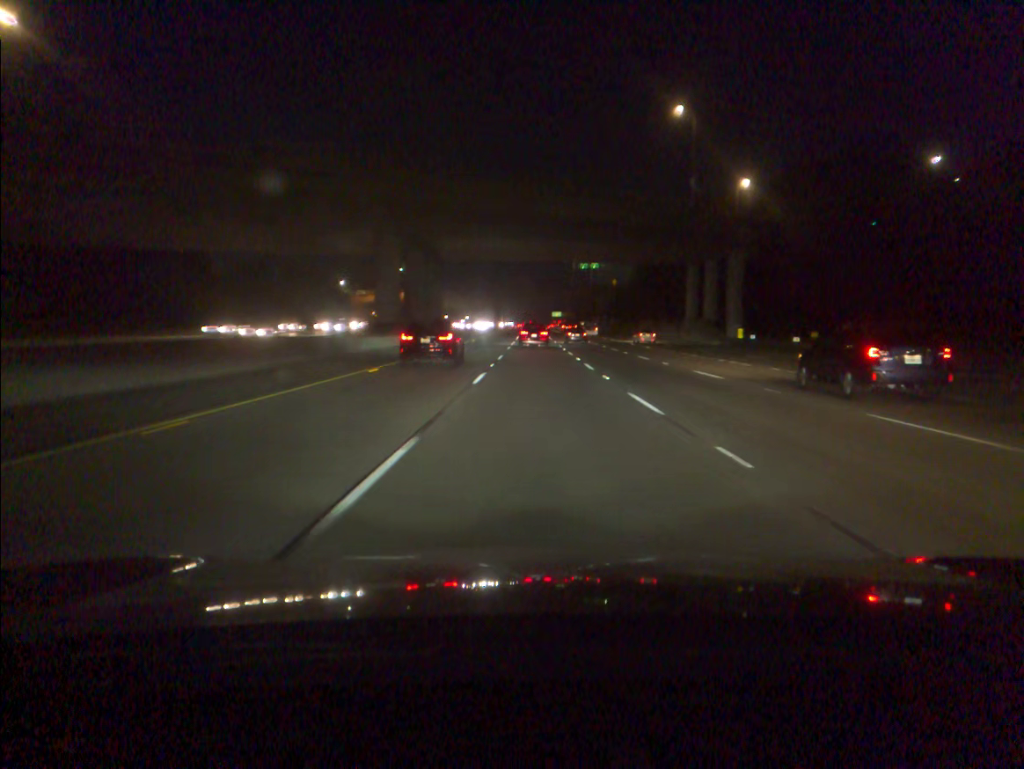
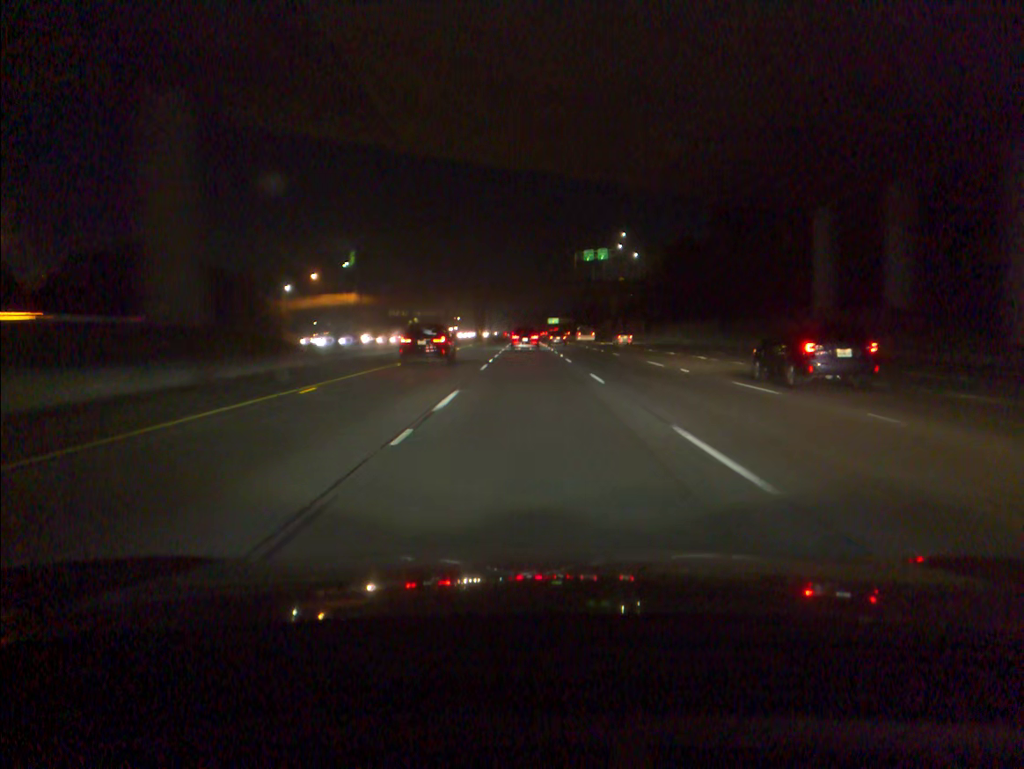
(+0.3, +50.3) m; +1°
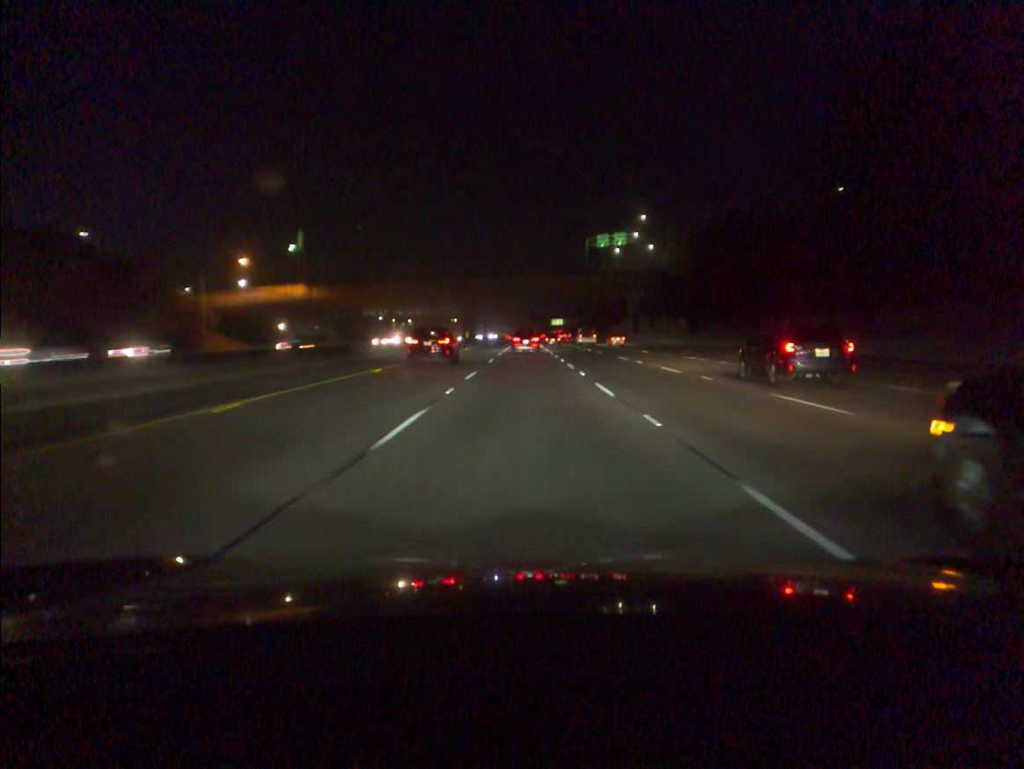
(-0.1, +33.6) m; 0°
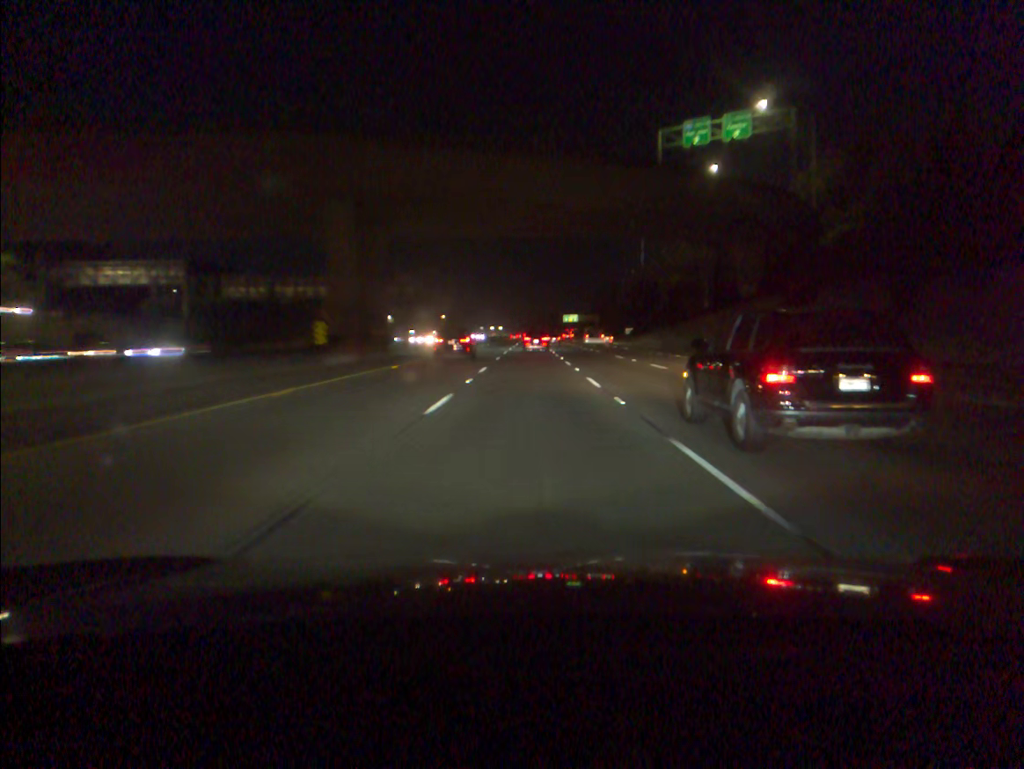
(-0.4, +84.3) m; 0°
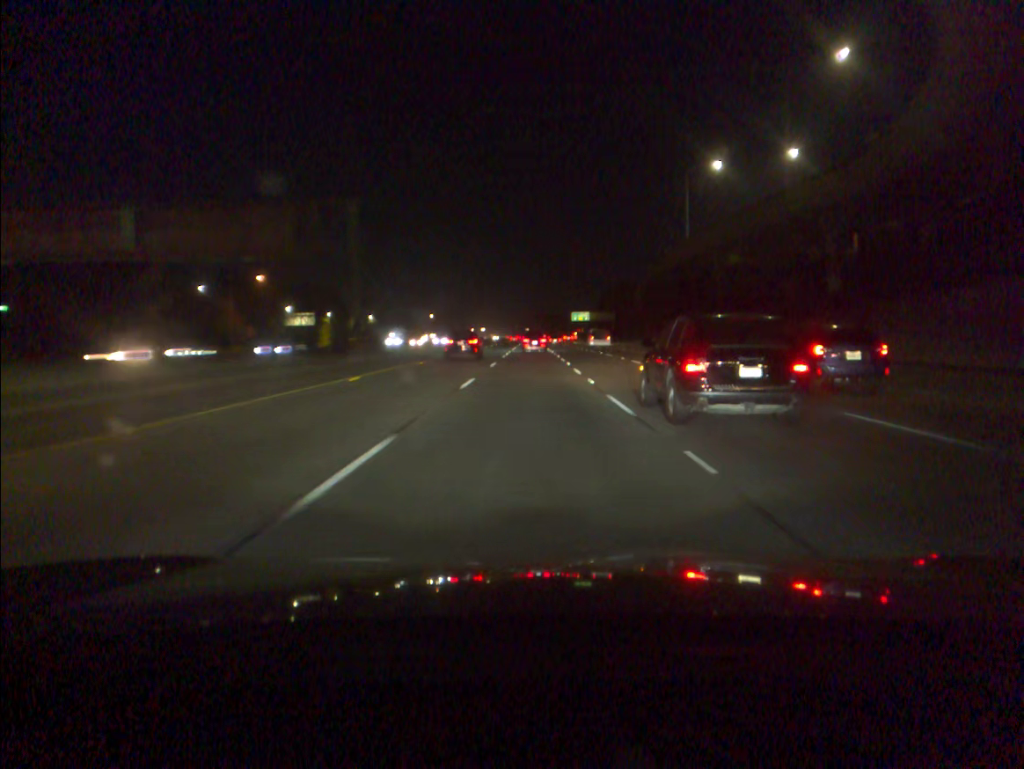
(0.0, +51.1) m; 0°
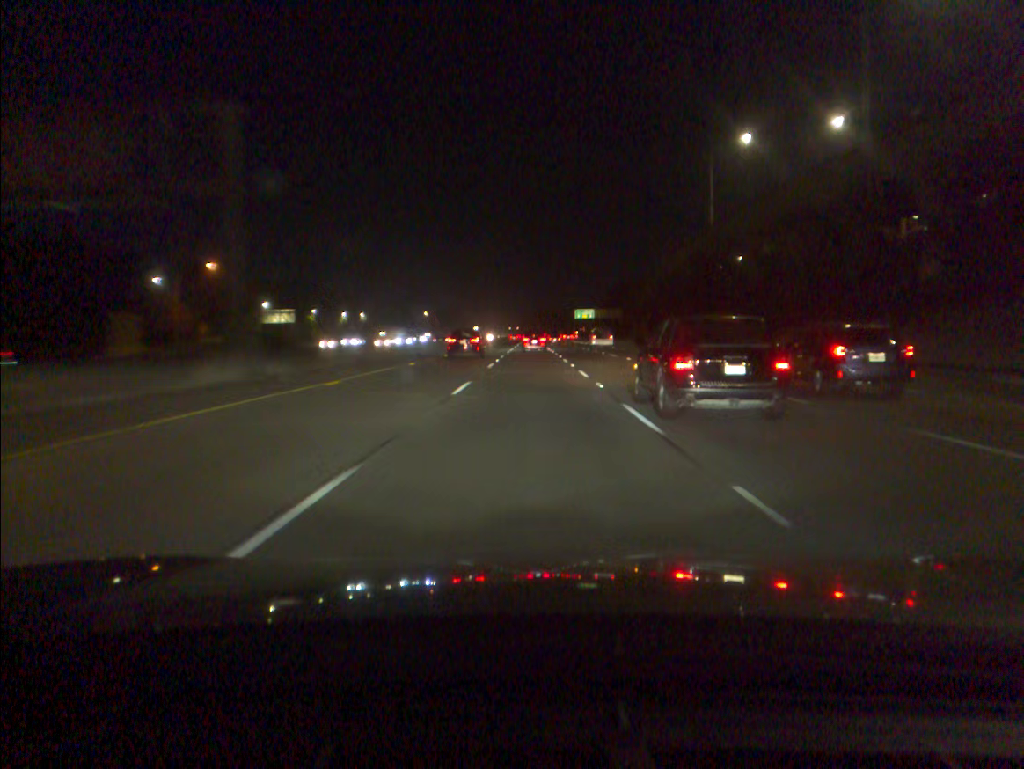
(0.0, +17.2) m; 0°
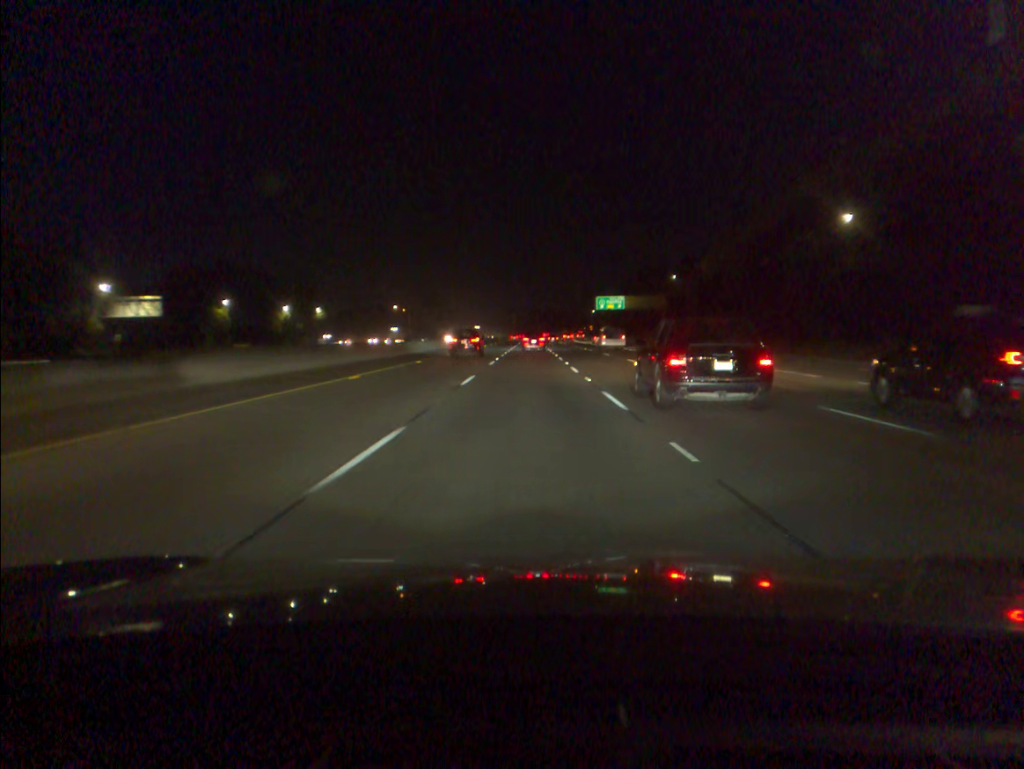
(+0.3, +69.4) m; 0°
